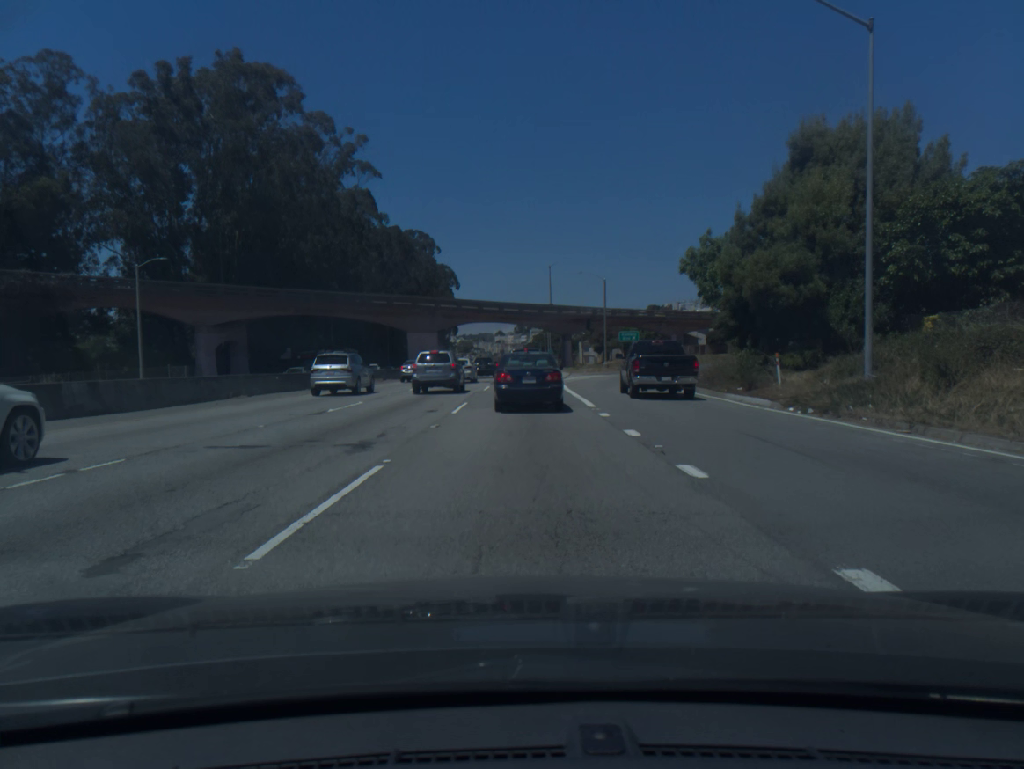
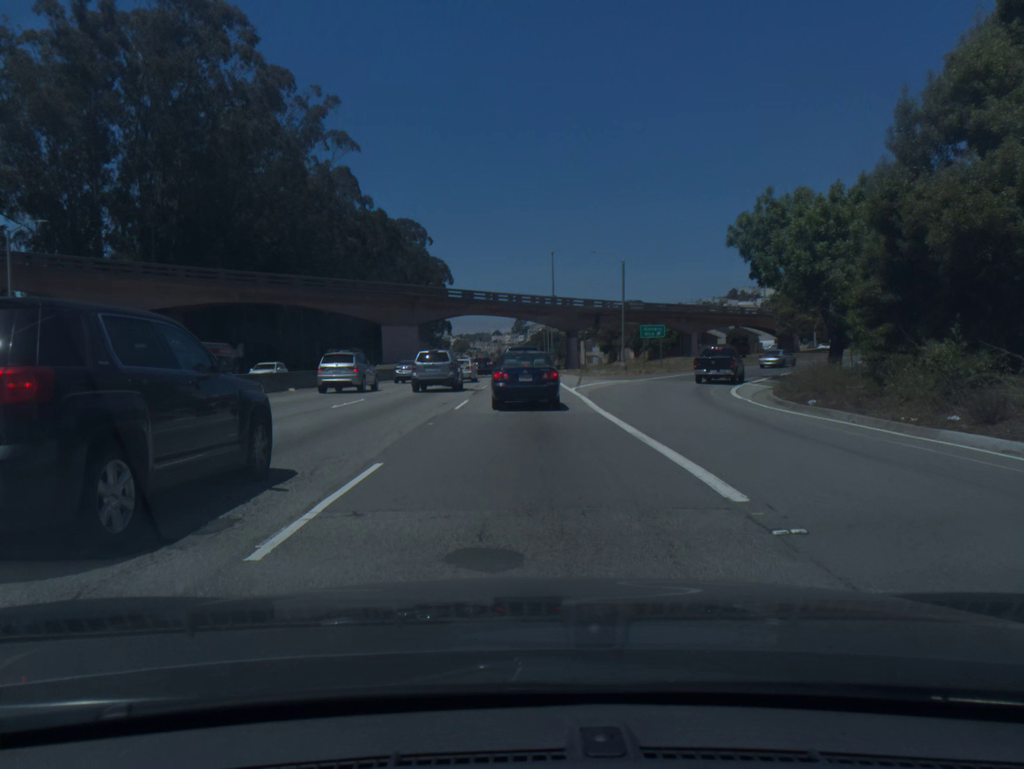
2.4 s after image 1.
(+0.1, +13.9) m; +1°
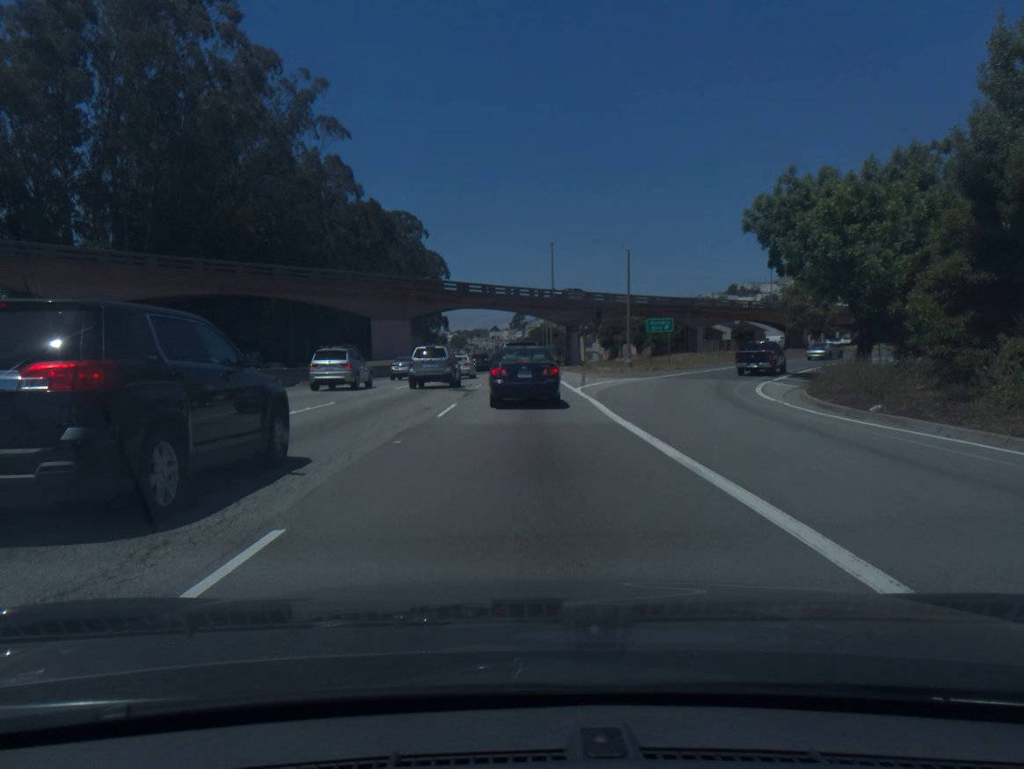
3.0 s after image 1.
(0.0, +3.8) m; 0°
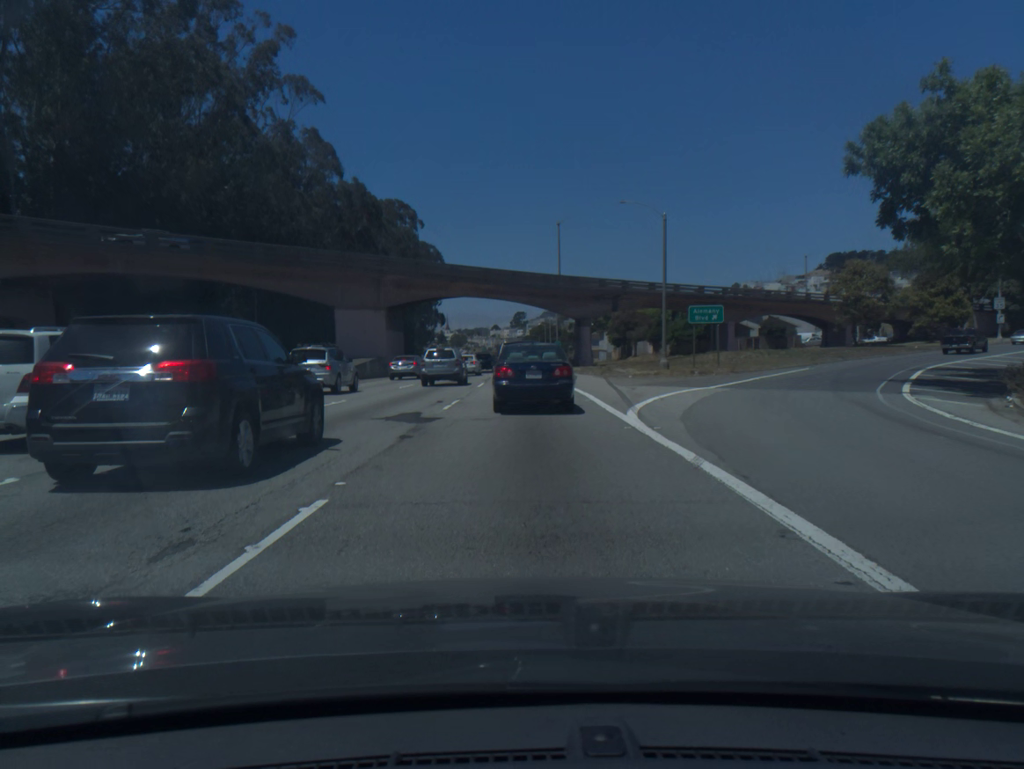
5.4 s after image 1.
(0.0, +13.8) m; -1°
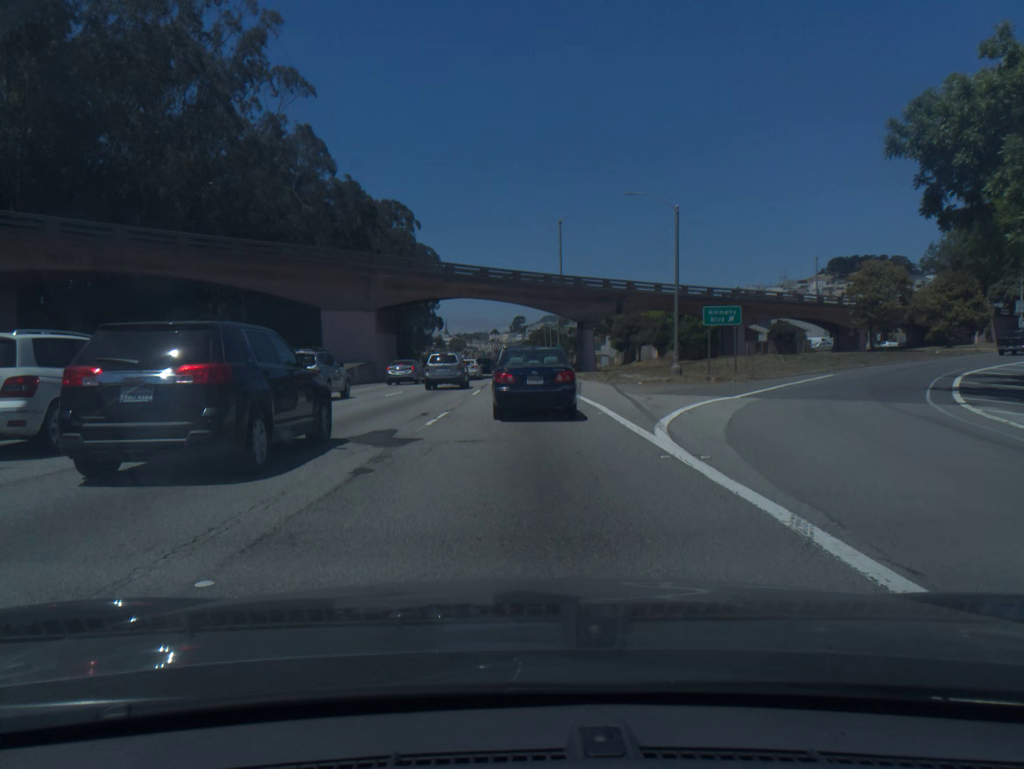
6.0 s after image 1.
(0.0, +3.2) m; 0°
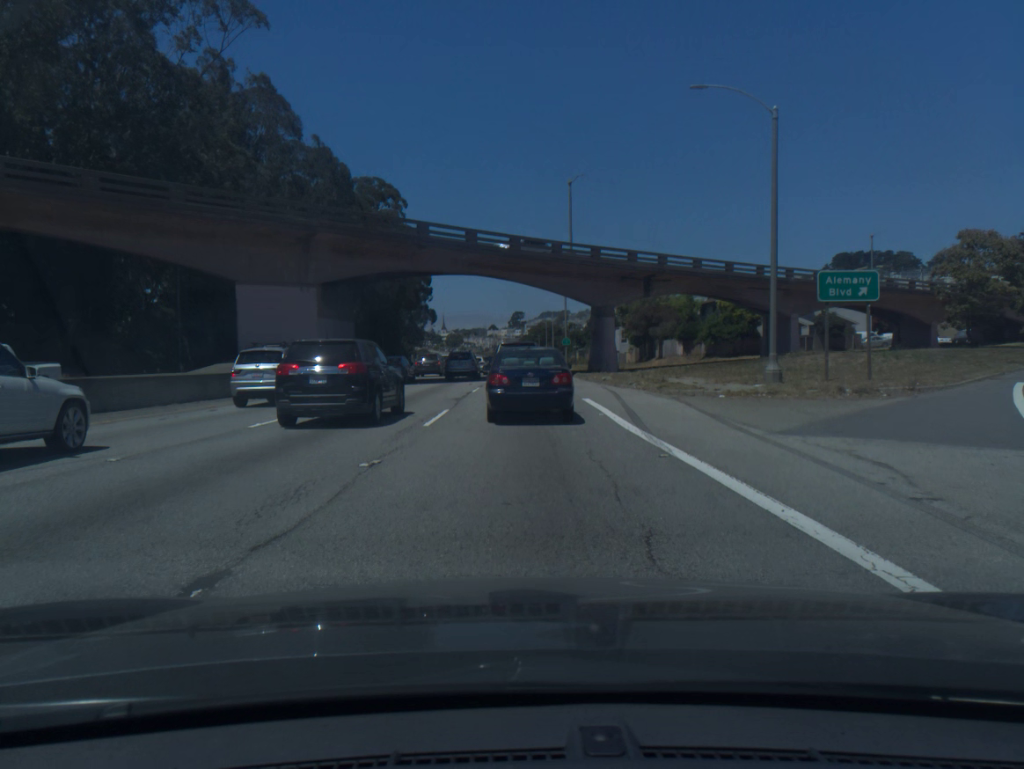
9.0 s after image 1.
(0.0, +15.0) m; +1°
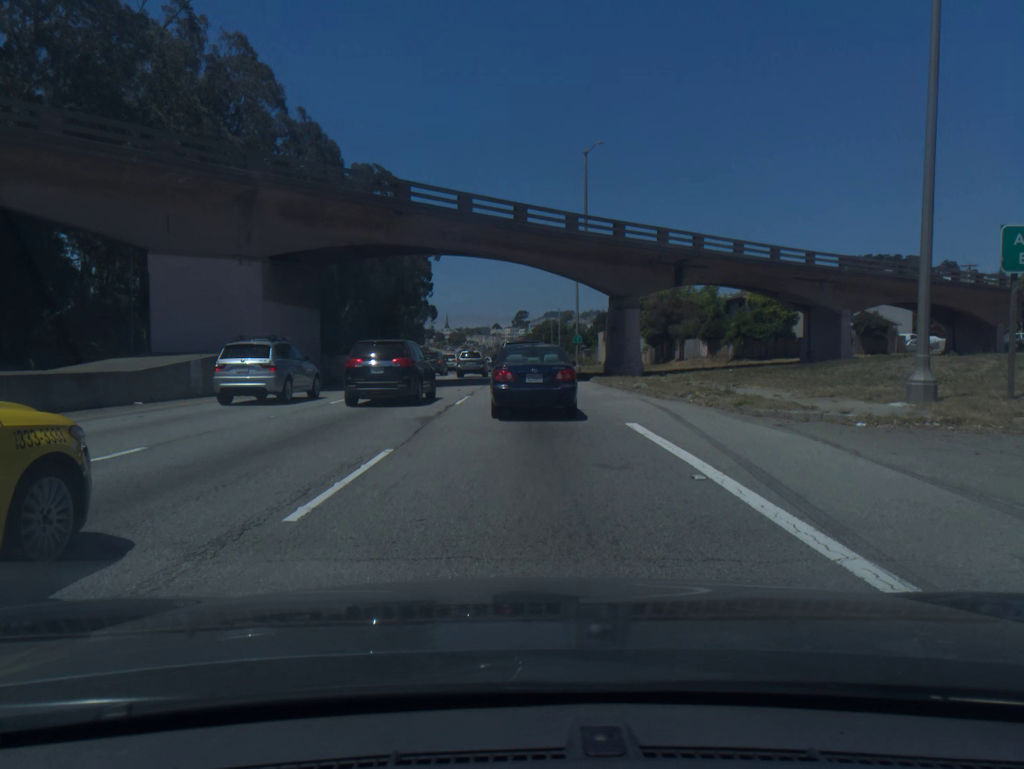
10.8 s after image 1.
(-0.1, +8.8) m; 0°
